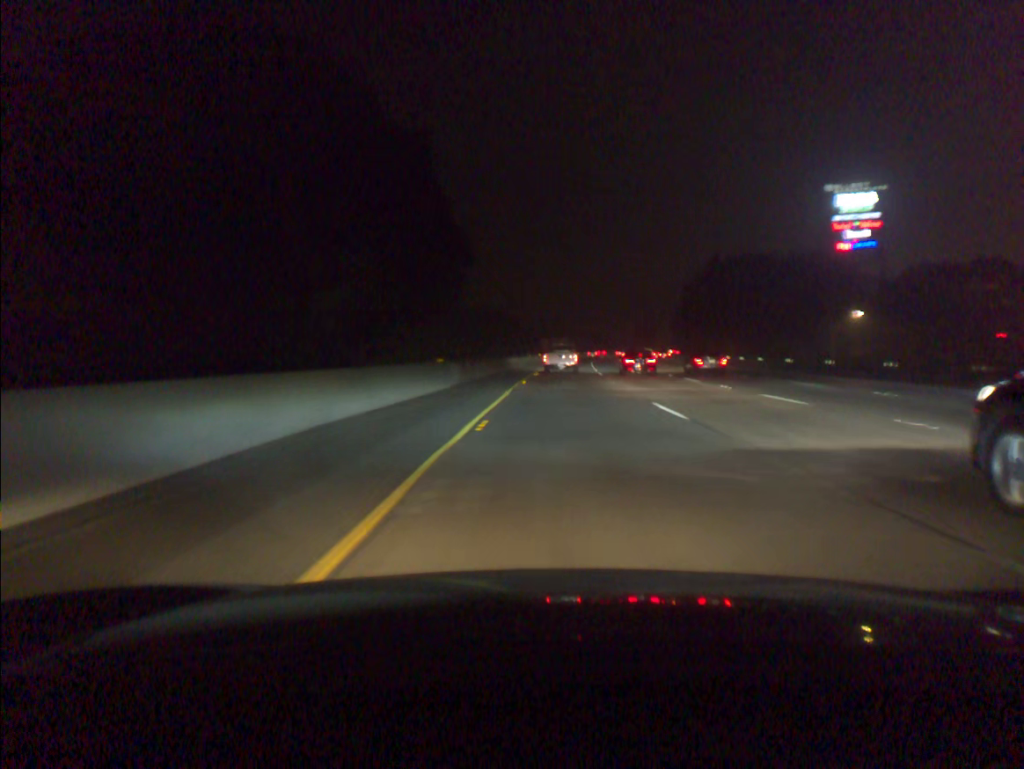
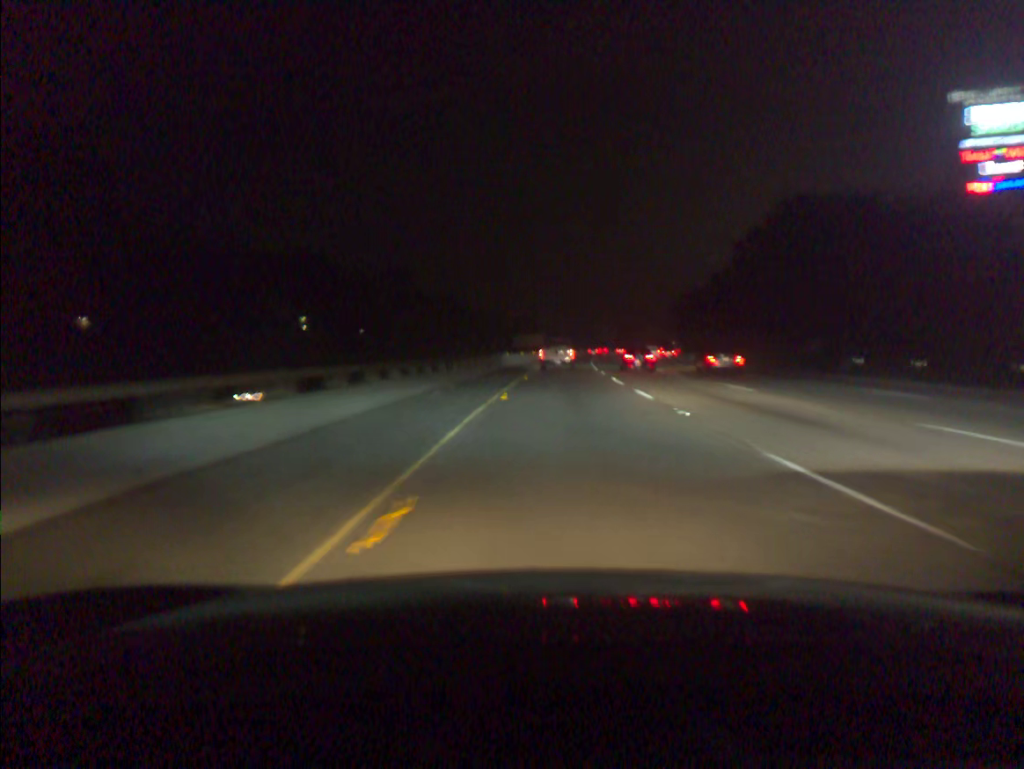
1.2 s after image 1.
(+0.6, +39.1) m; +2°
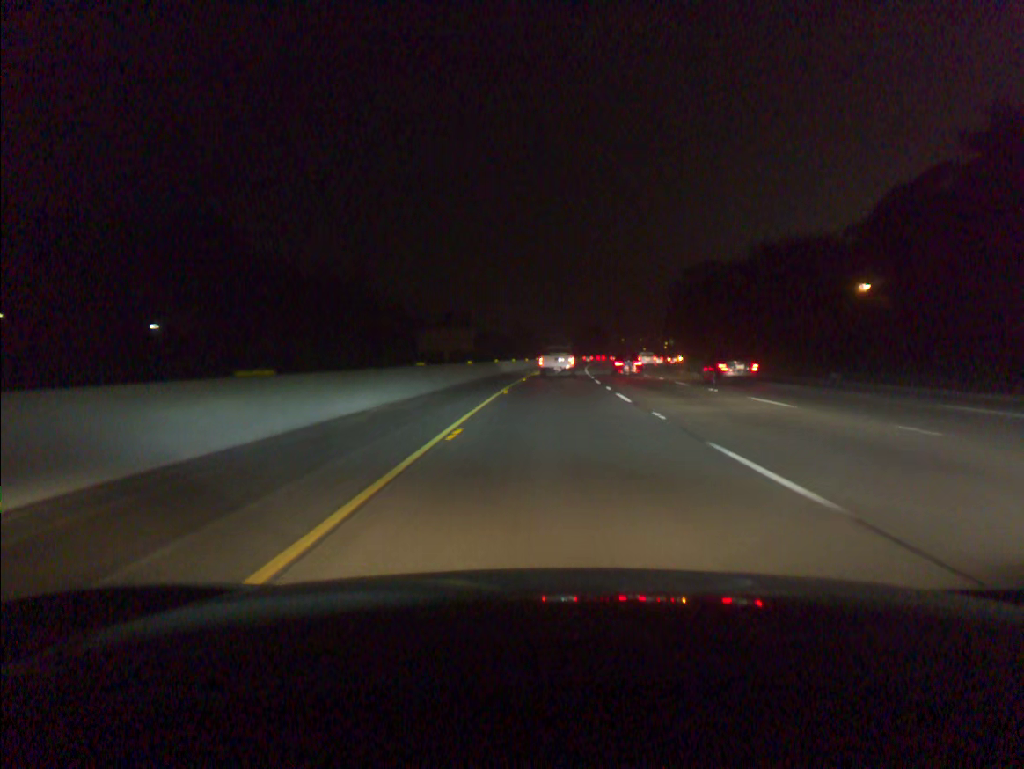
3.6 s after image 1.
(+2.9, +78.0) m; +4°
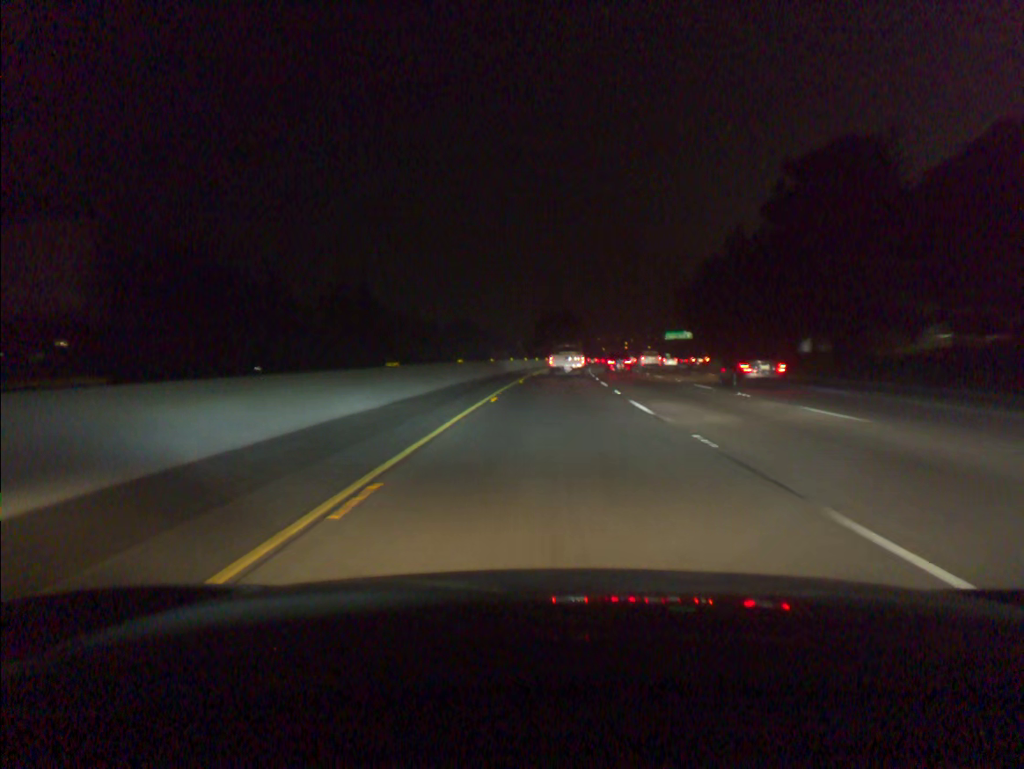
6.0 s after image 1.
(+2.4, +78.1) m; +3°
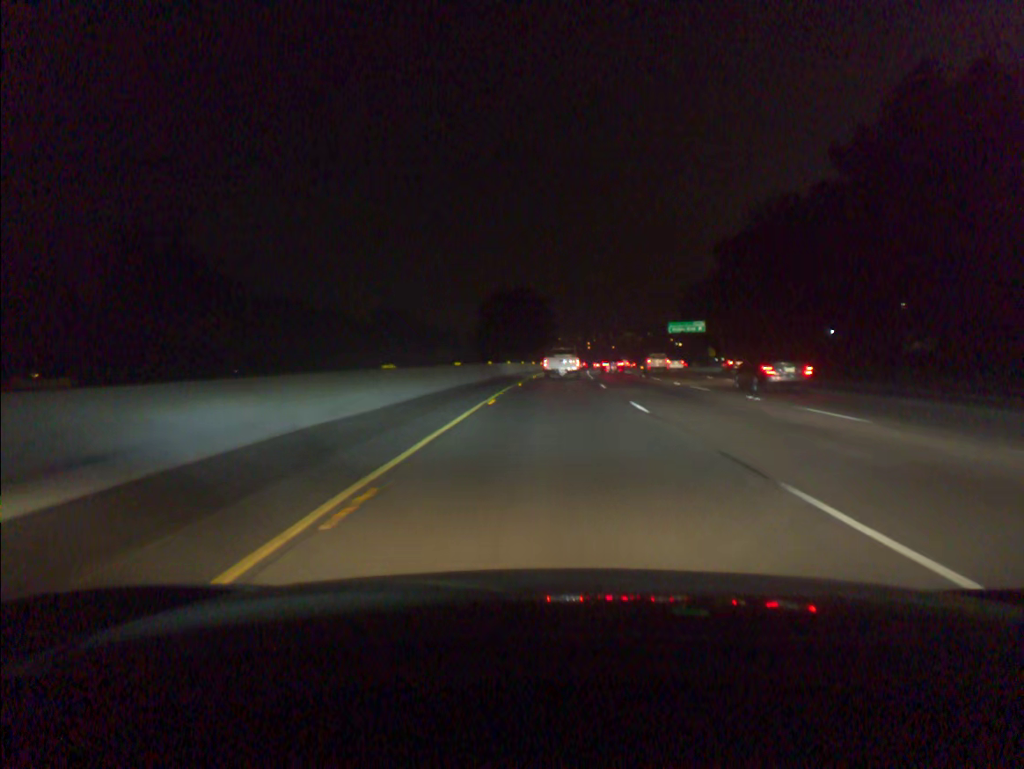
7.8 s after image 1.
(+1.6, +58.6) m; +3°
